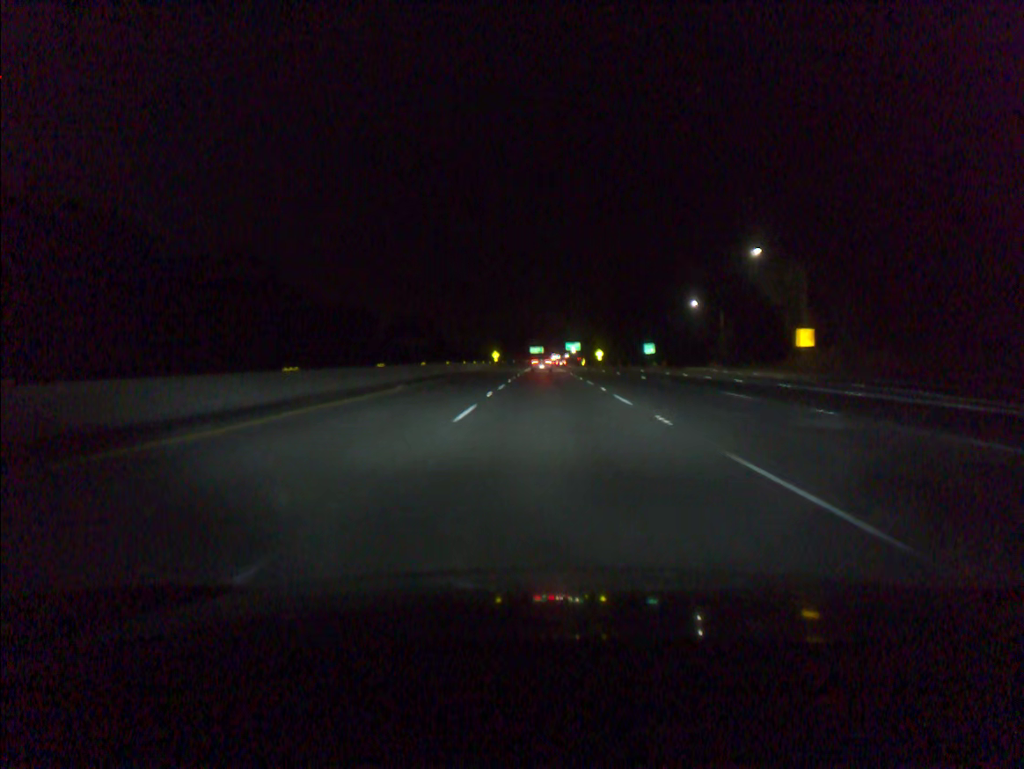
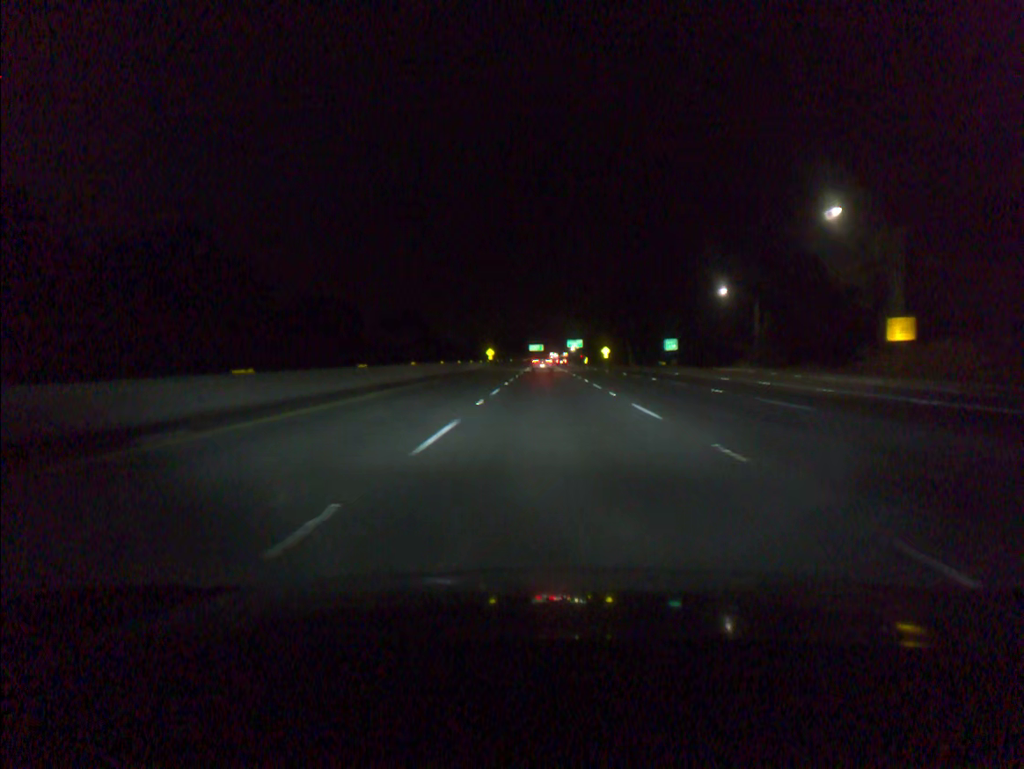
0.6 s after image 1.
(0.0, +19.0) m; 0°
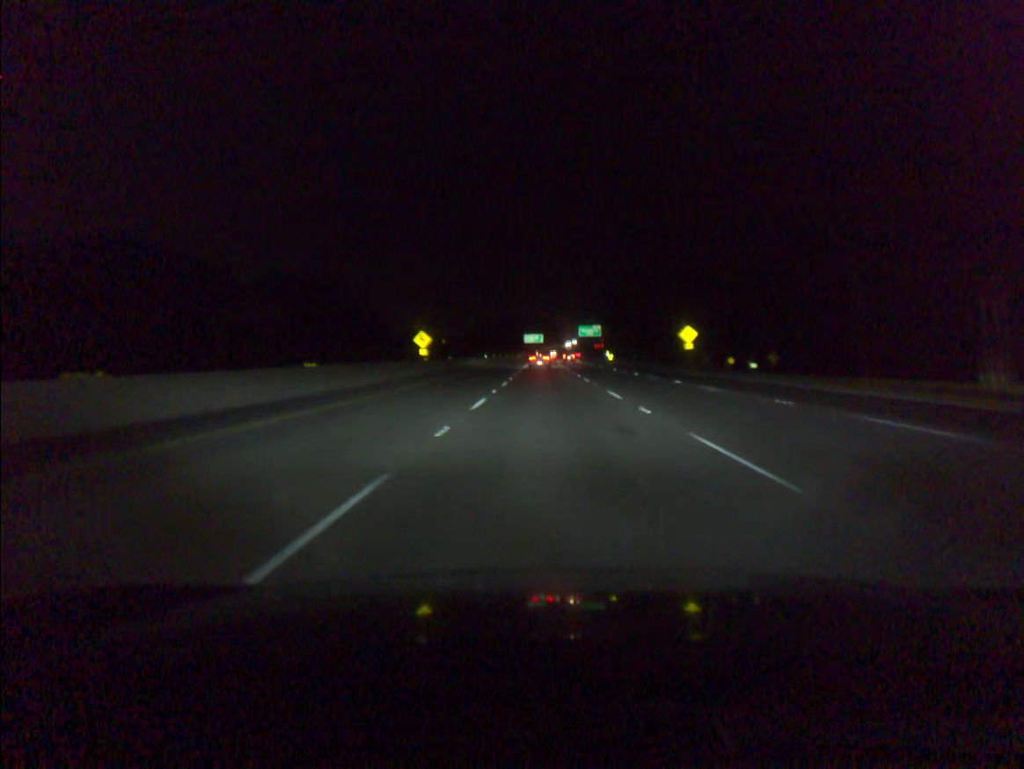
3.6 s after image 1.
(+0.1, +95.2) m; 0°
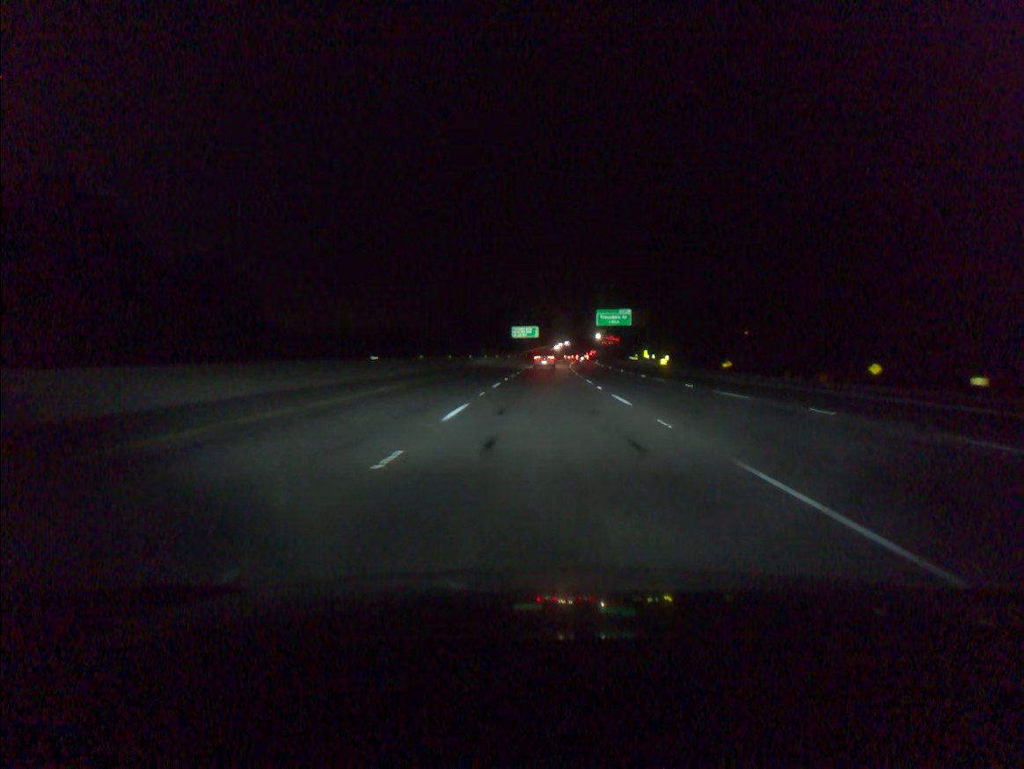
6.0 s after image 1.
(+0.1, +76.3) m; 0°
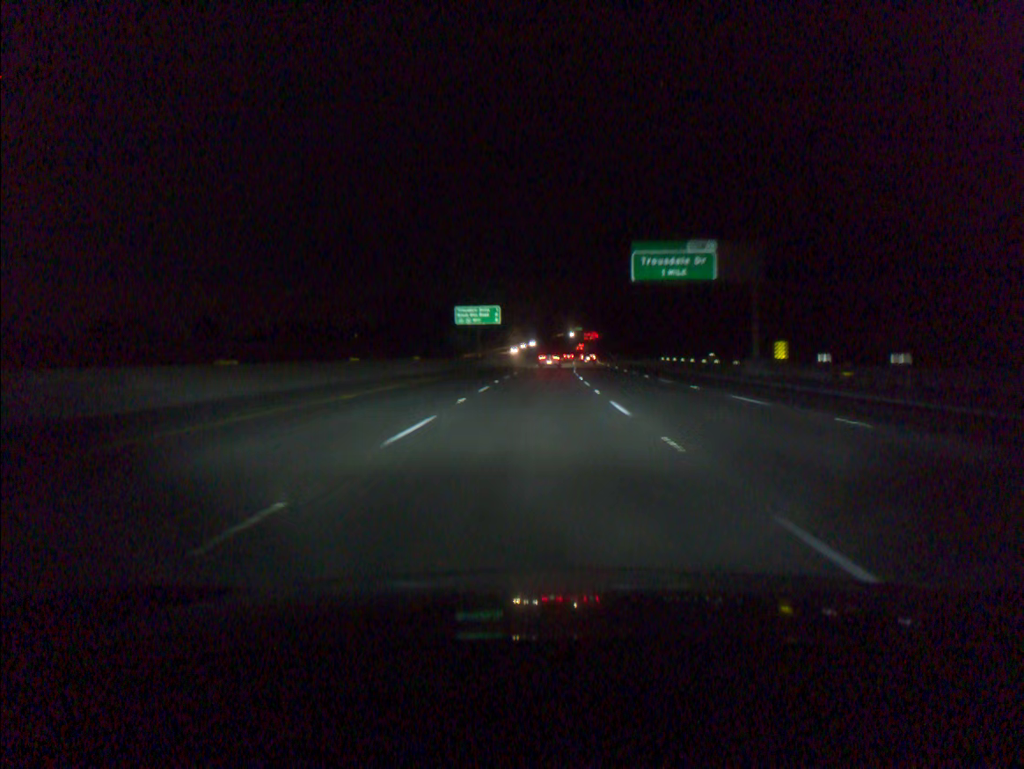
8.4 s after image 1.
(+1.2, +75.9) m; +2°
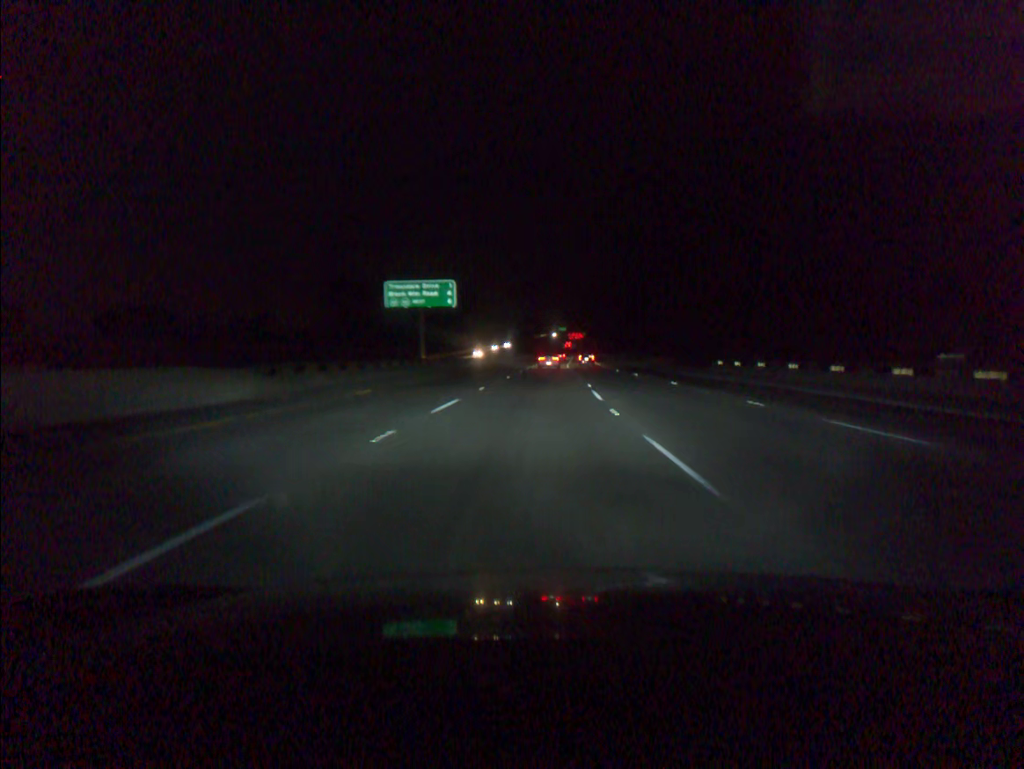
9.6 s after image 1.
(+0.4, +37.8) m; +1°
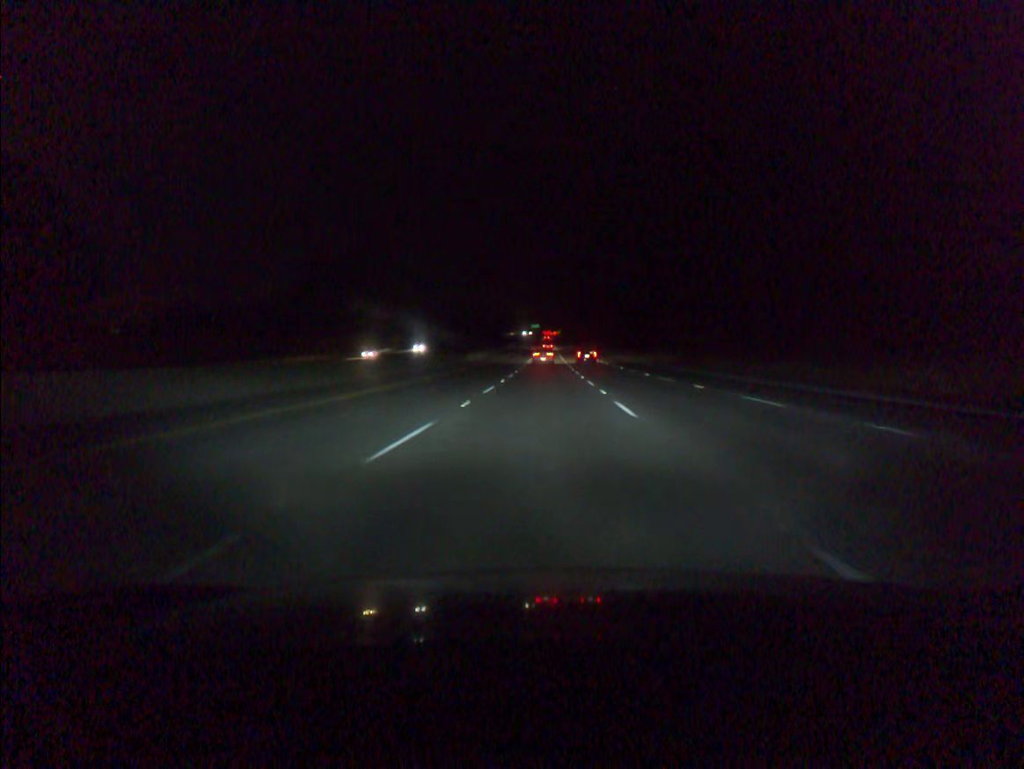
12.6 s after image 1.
(+1.7, +94.3) m; +2°
